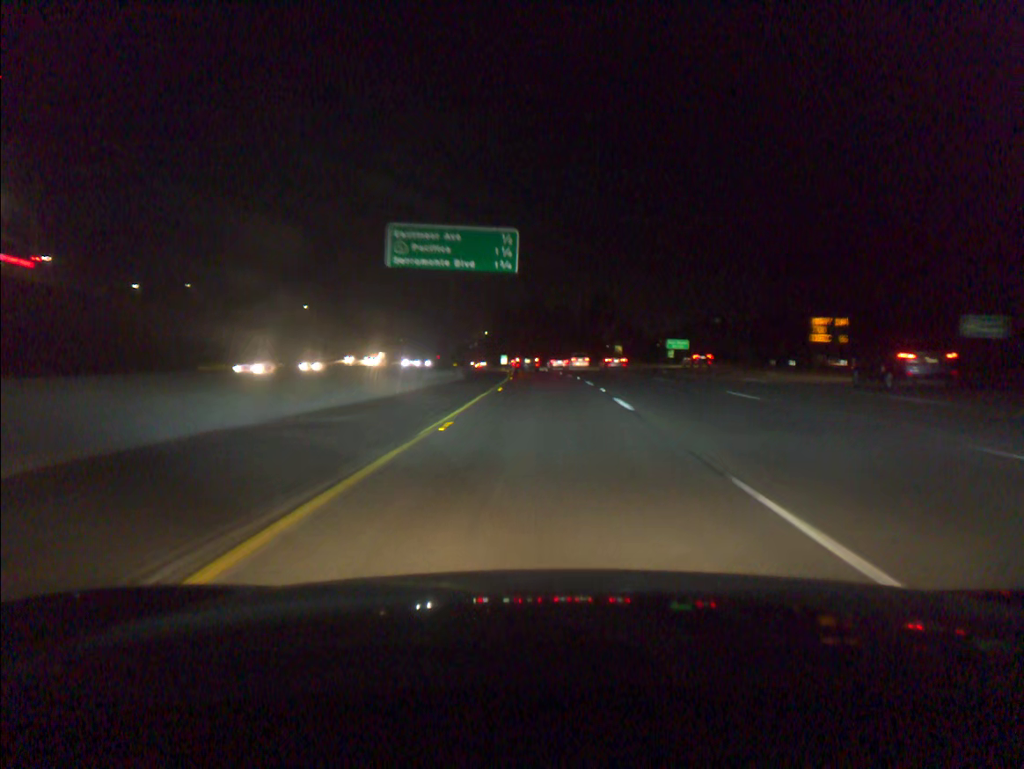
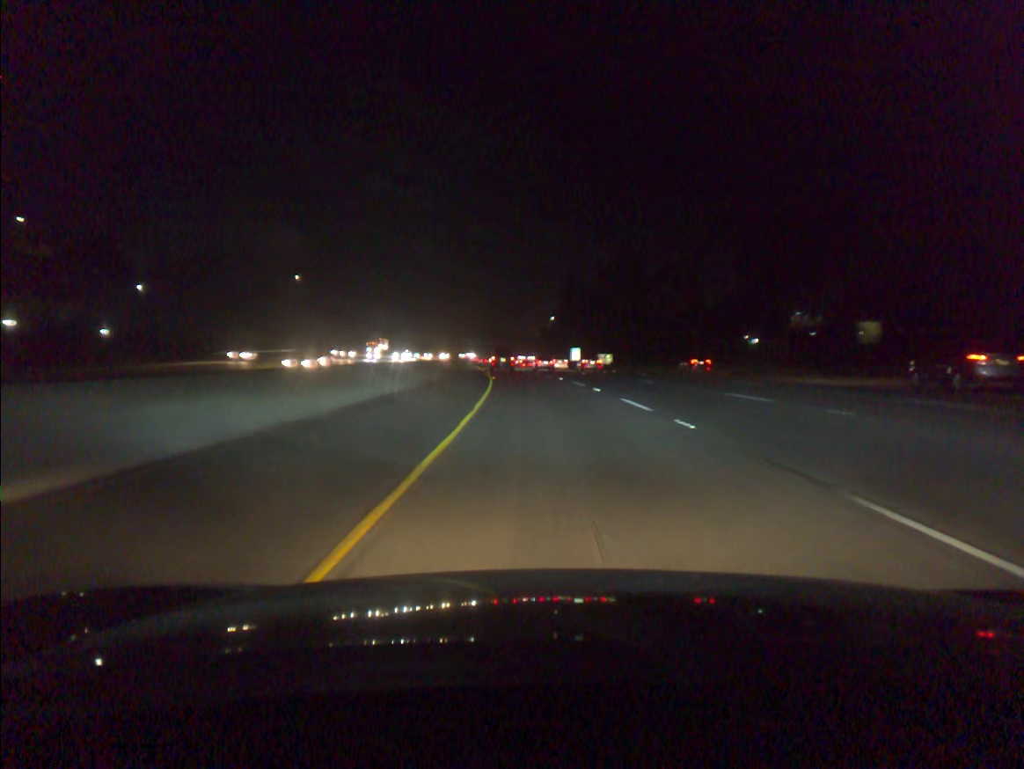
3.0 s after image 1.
(-3.1, +87.5) m; -5°
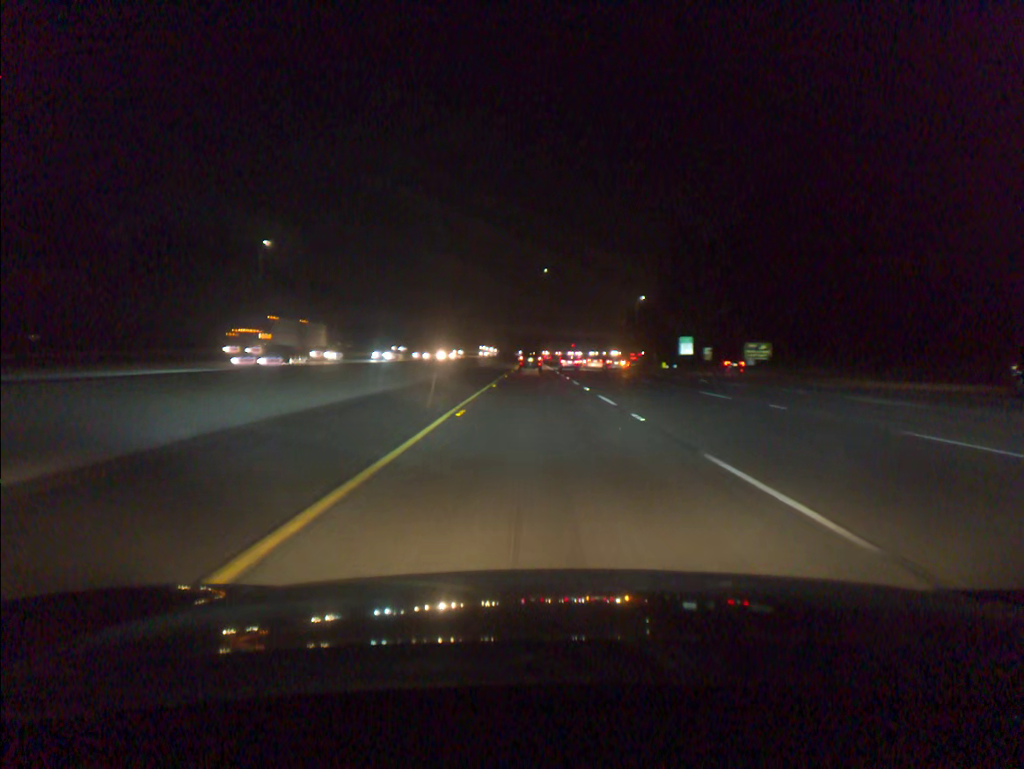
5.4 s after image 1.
(-3.5, +69.8) m; -5°
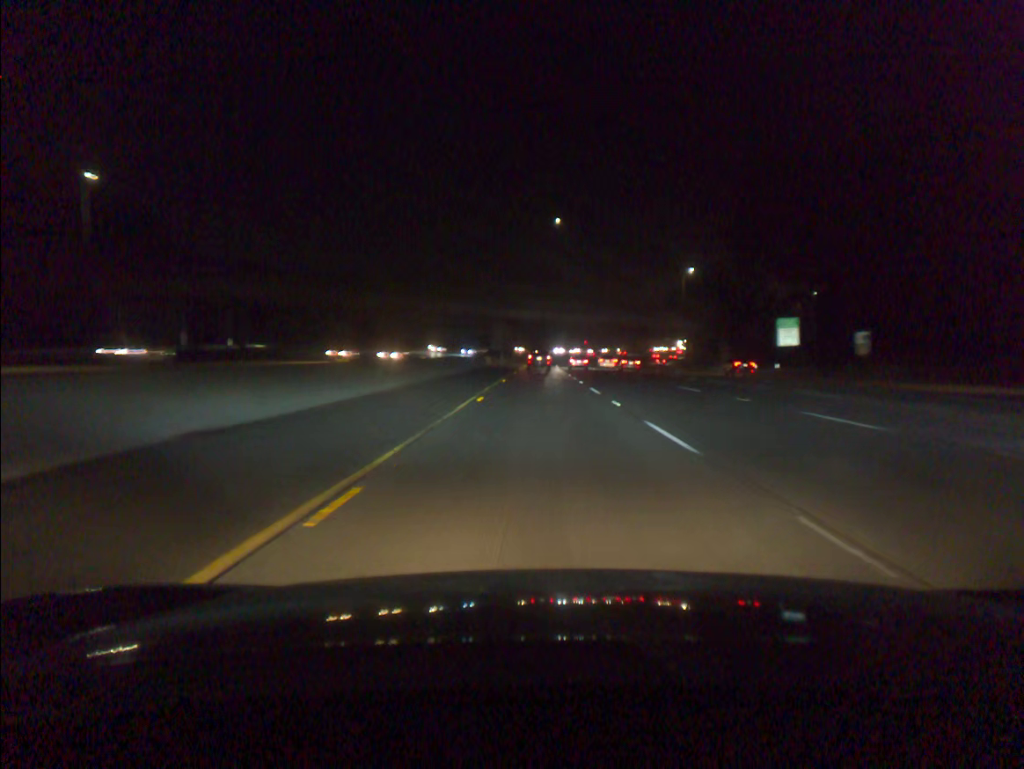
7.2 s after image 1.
(-0.4, +53.7) m; -1°
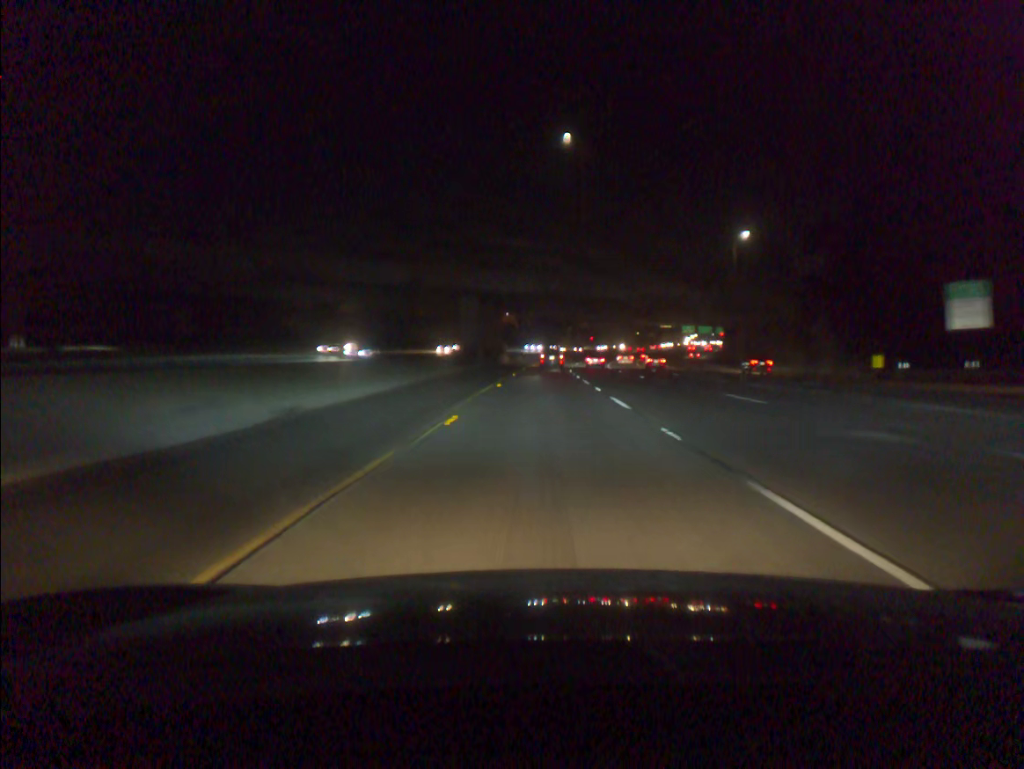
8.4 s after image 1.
(0.0, +36.4) m; 0°
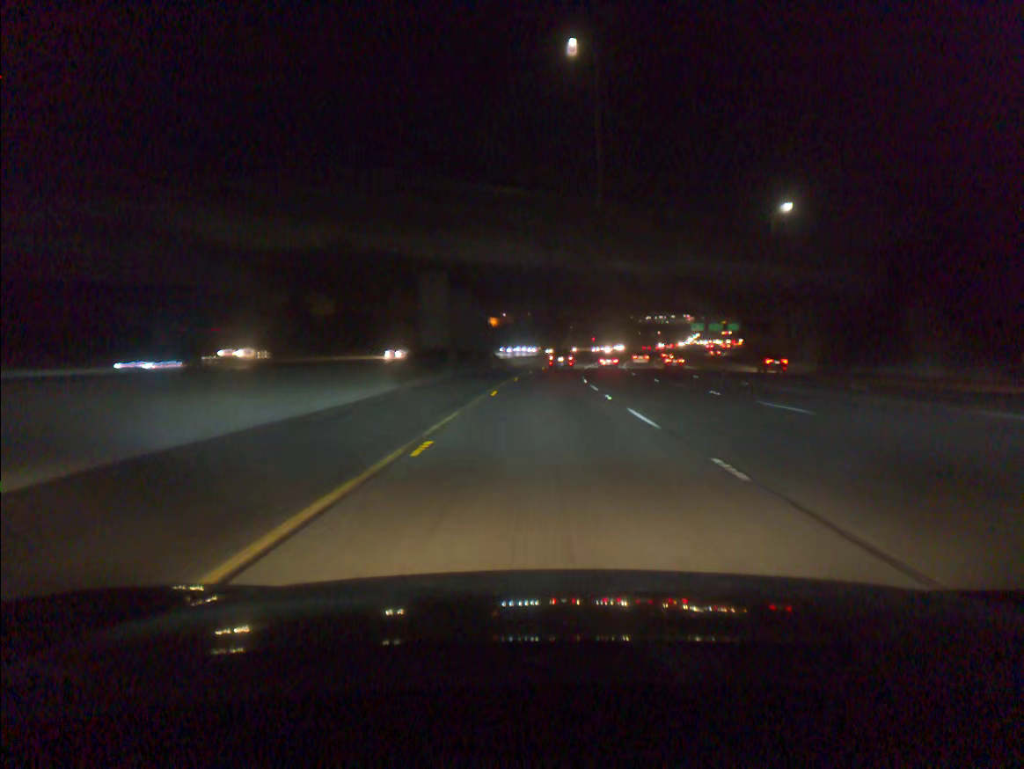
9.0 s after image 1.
(0.0, +18.3) m; 0°
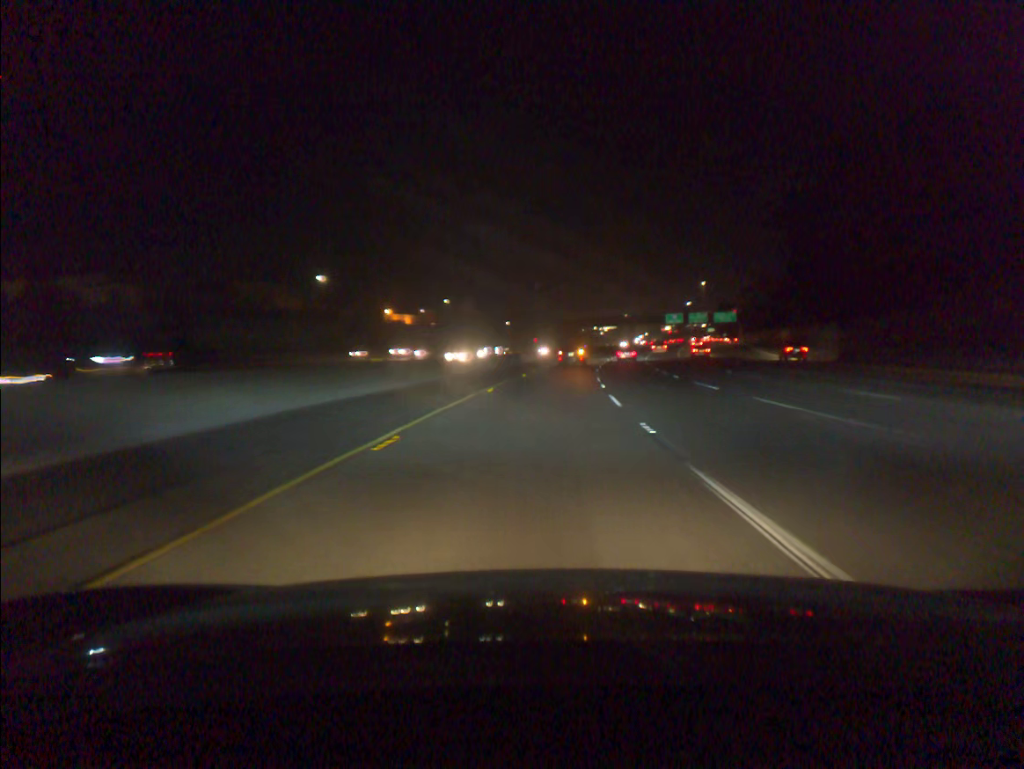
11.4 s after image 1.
(+2.5, +72.8) m; +4°
